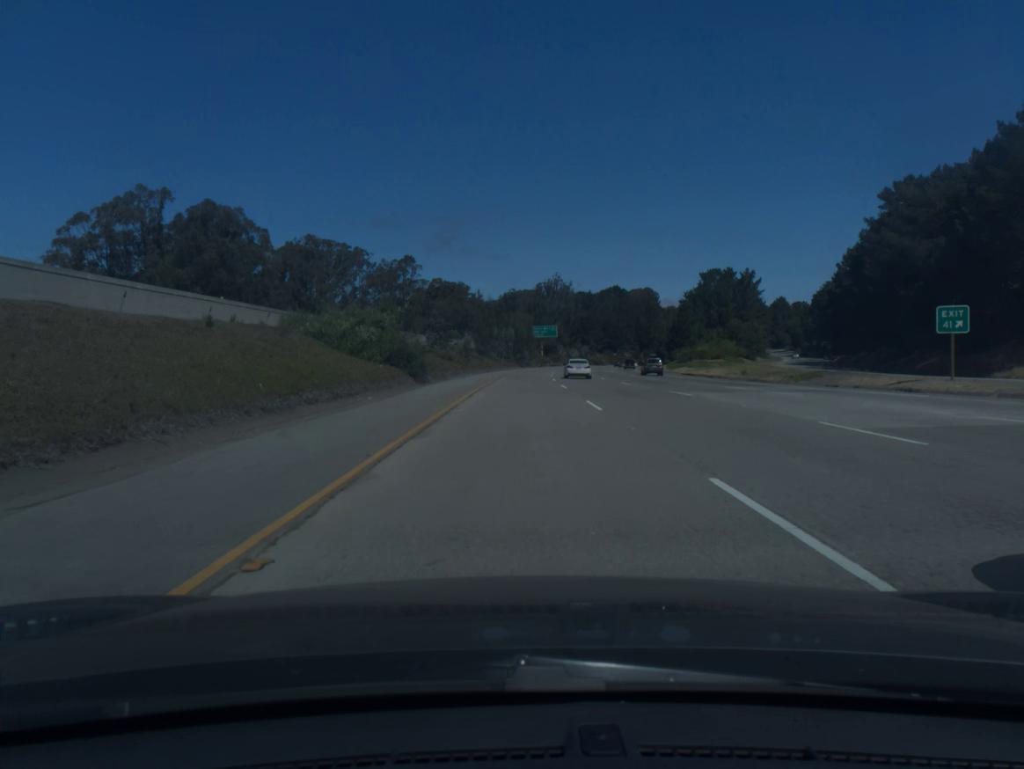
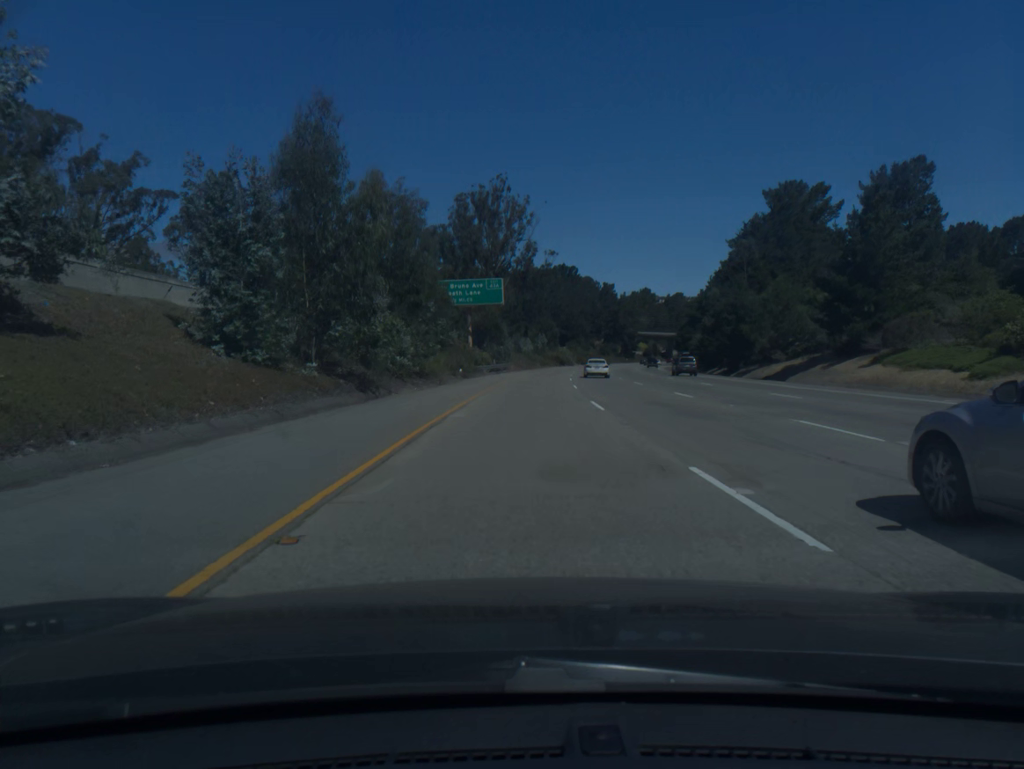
(+3.1, +101.2) m; +5°
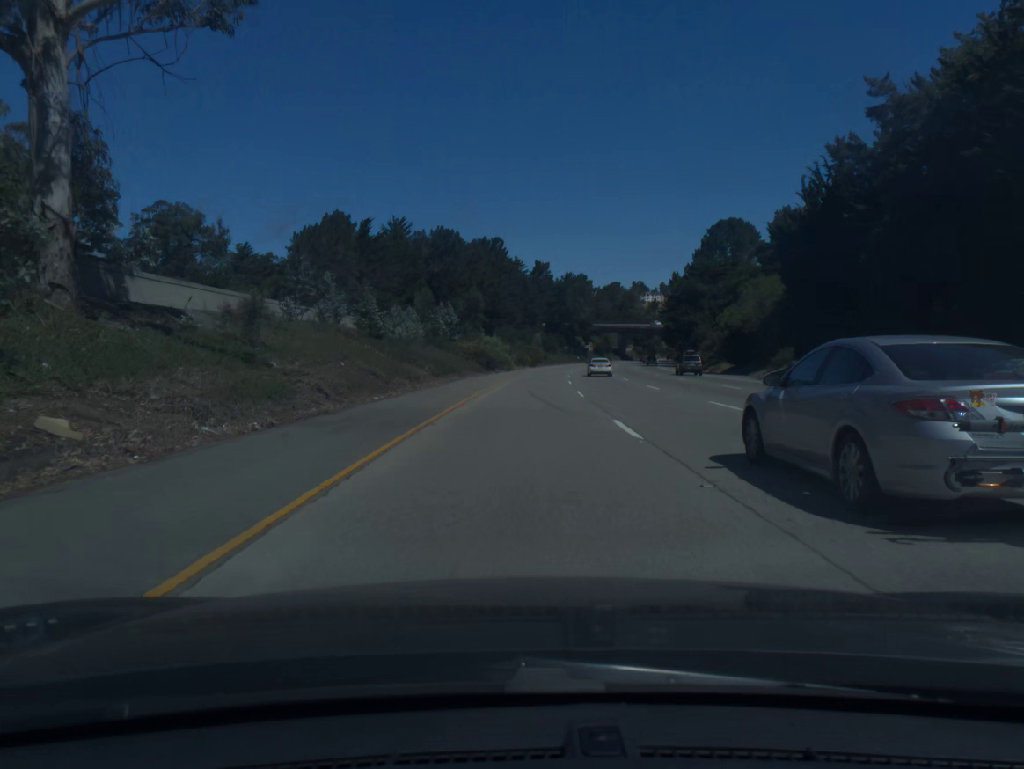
(+4.1, +80.9) m; +6°
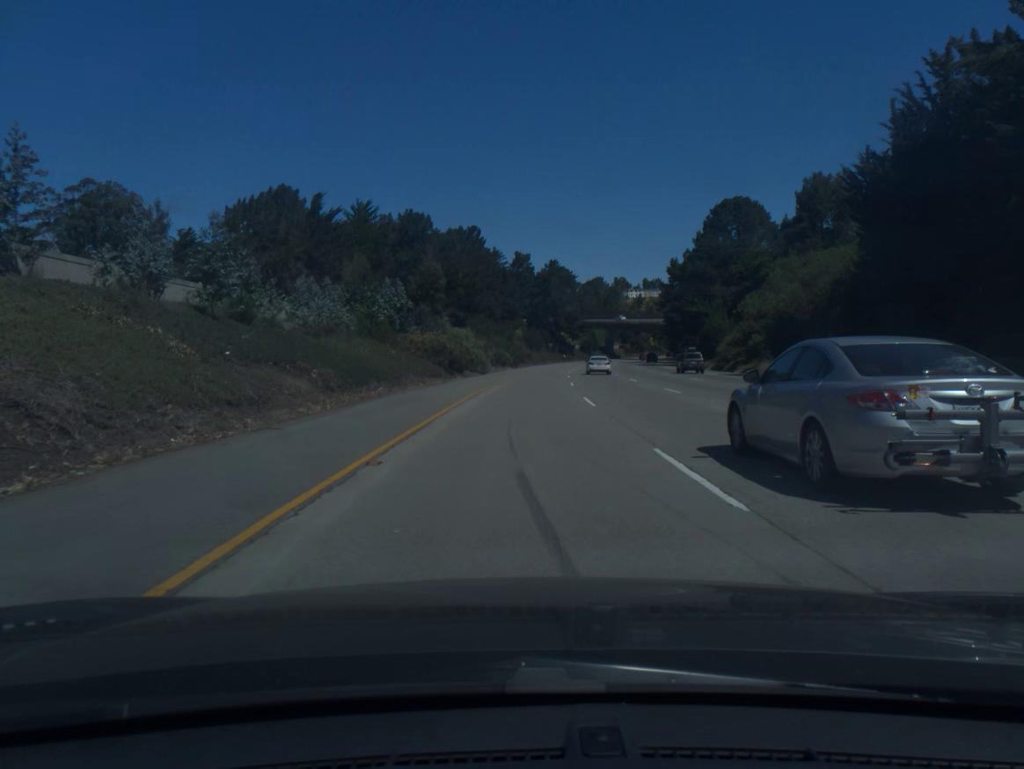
(+0.3, +20.3) m; +1°
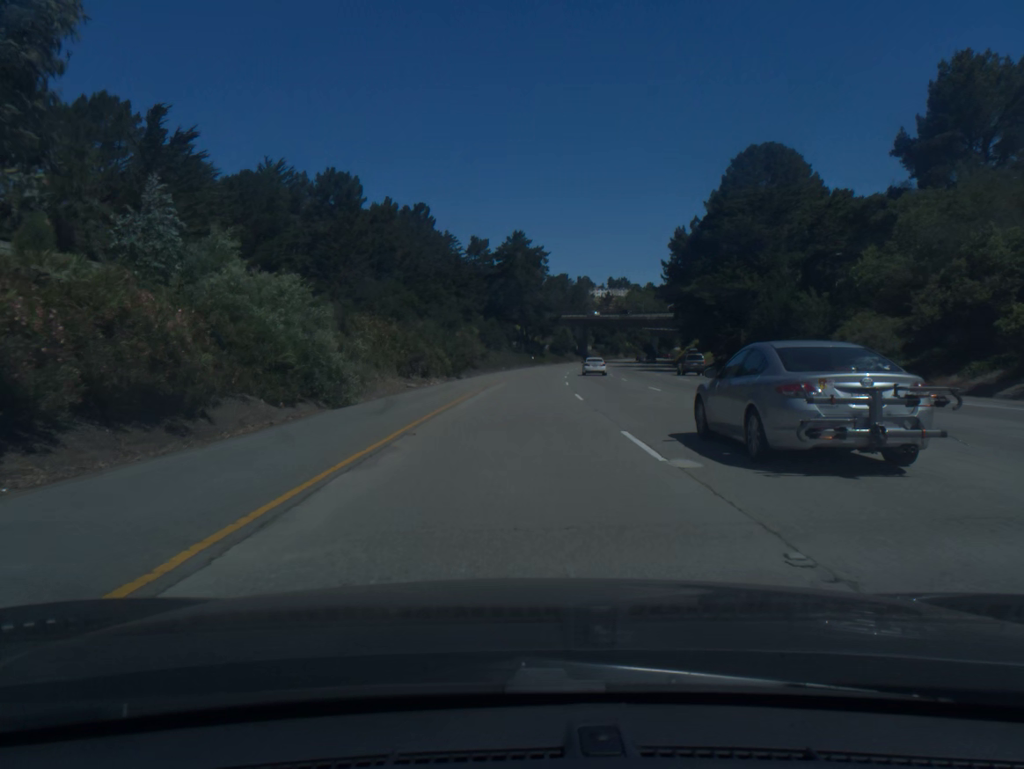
(+1.0, +40.6) m; +3°
